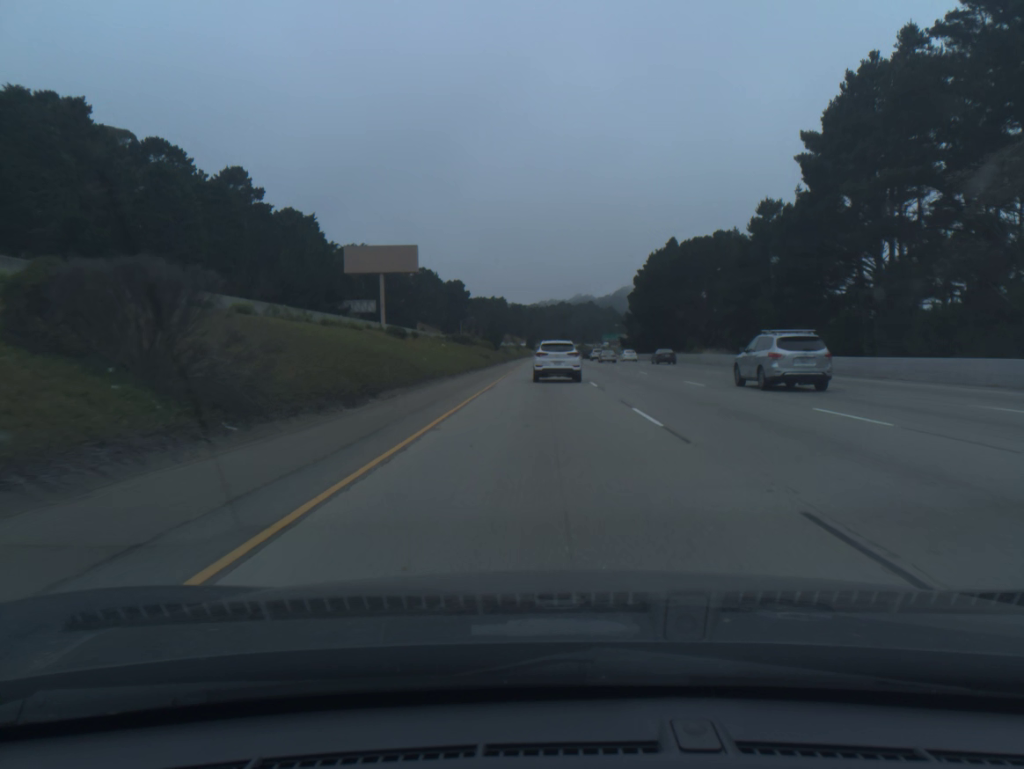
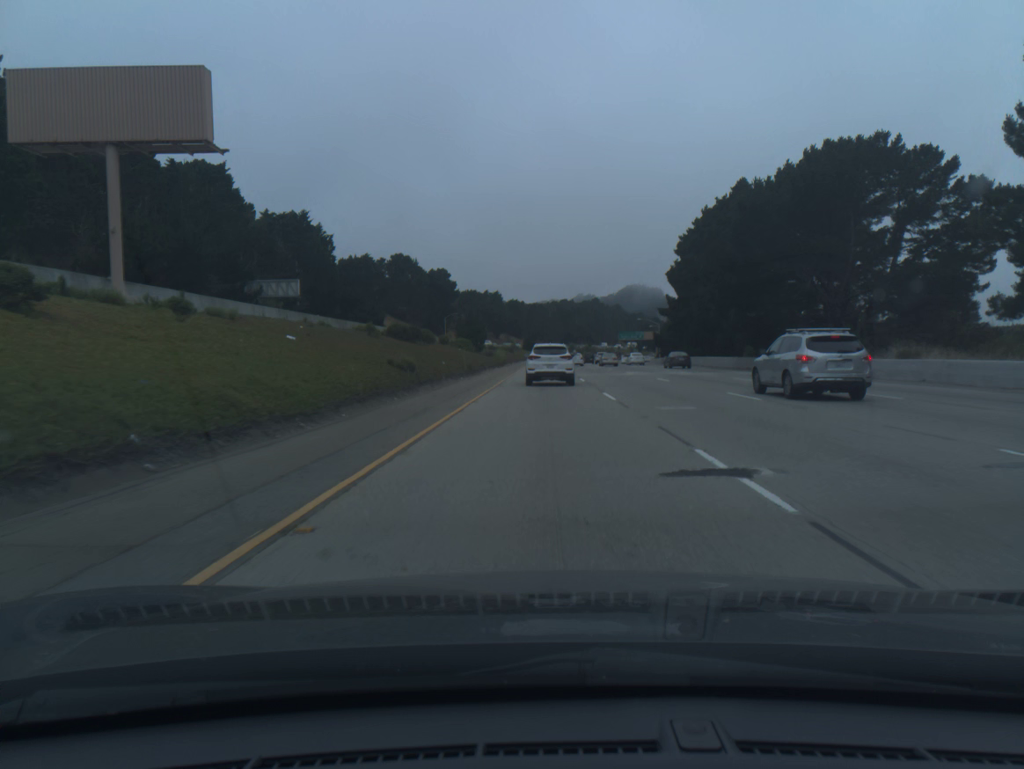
(-0.1, +50.5) m; 0°
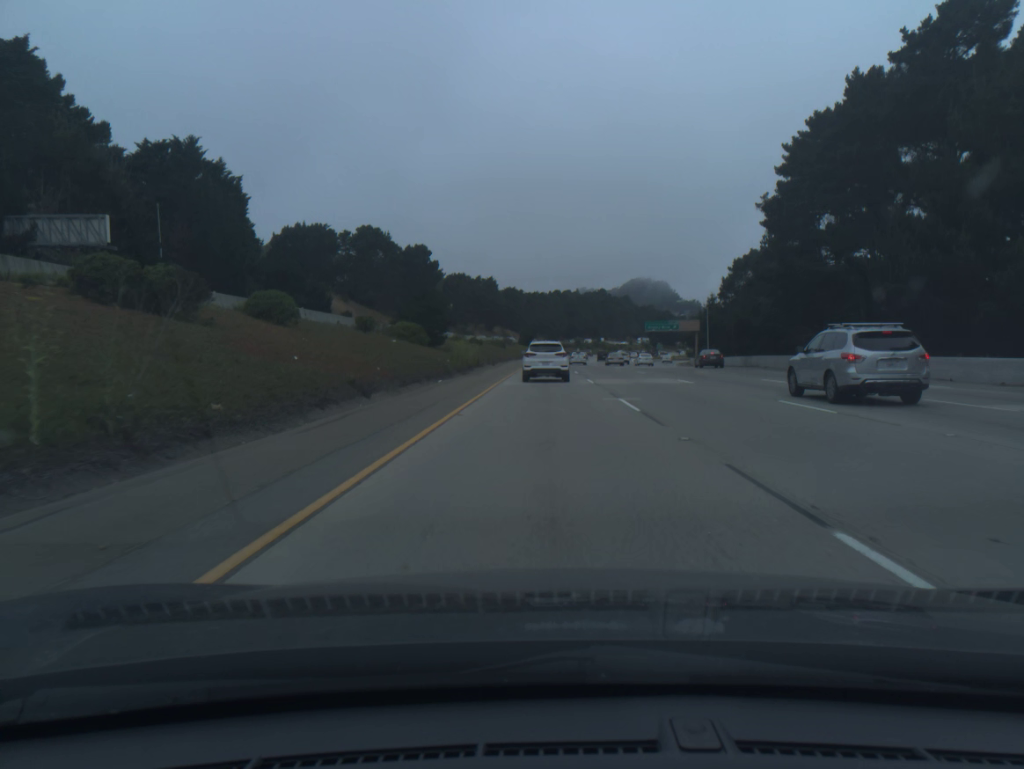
(0.0, +48.7) m; 0°
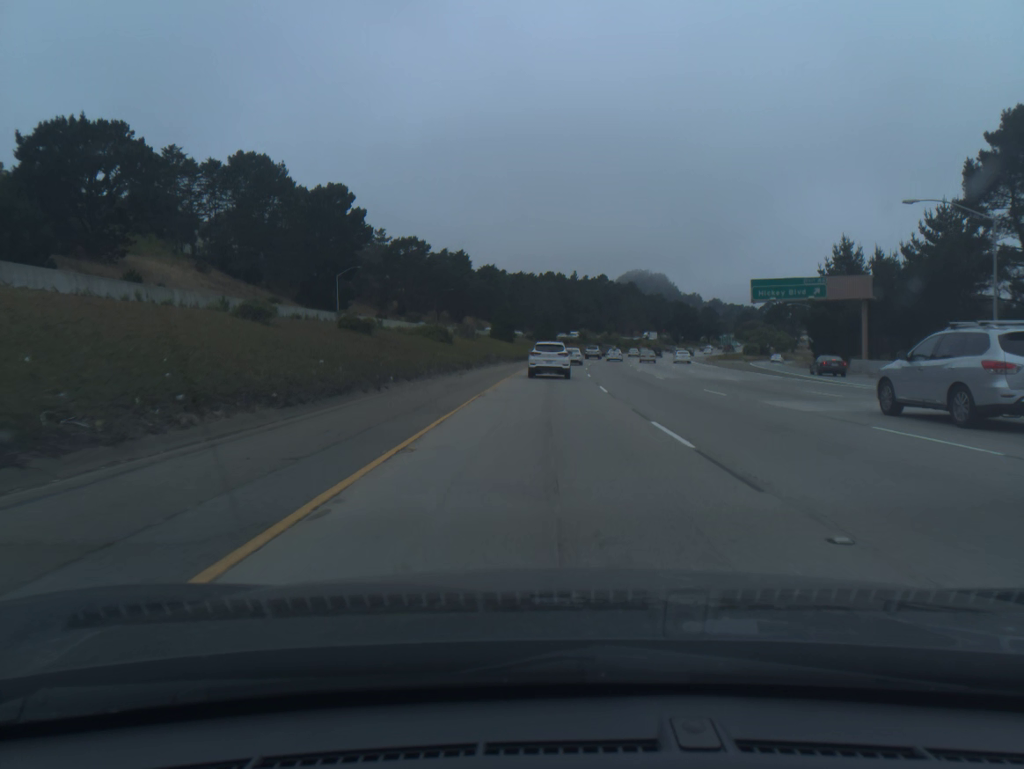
(+0.2, +78.8) m; +1°
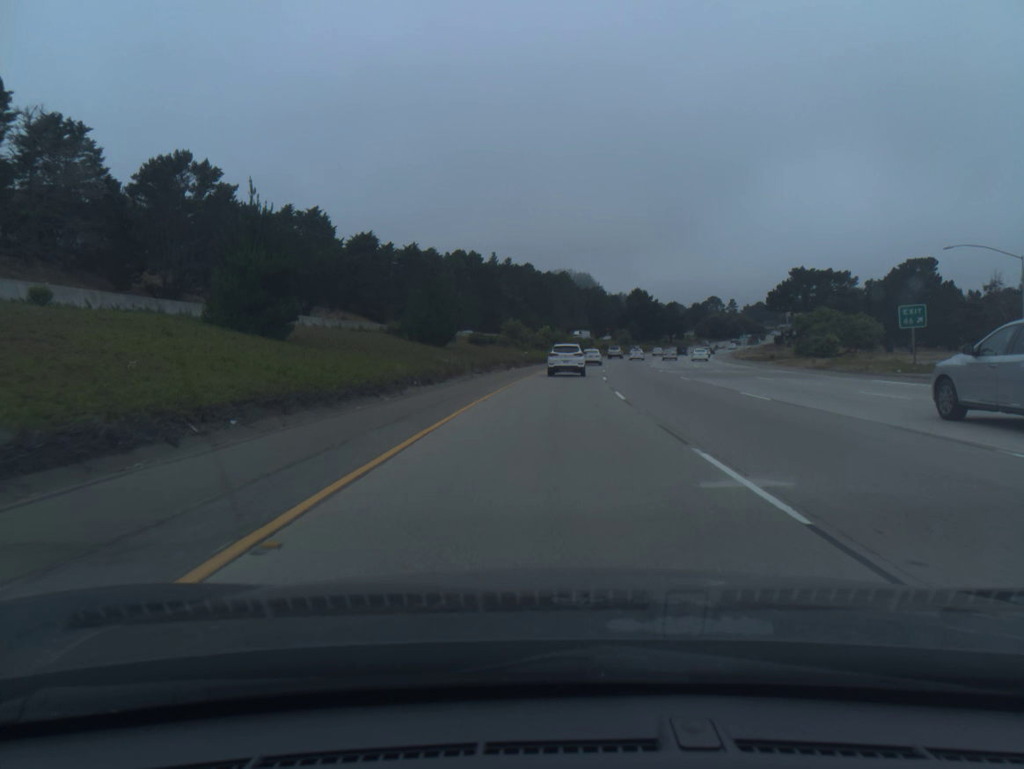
(+3.0, +77.3) m; +6°
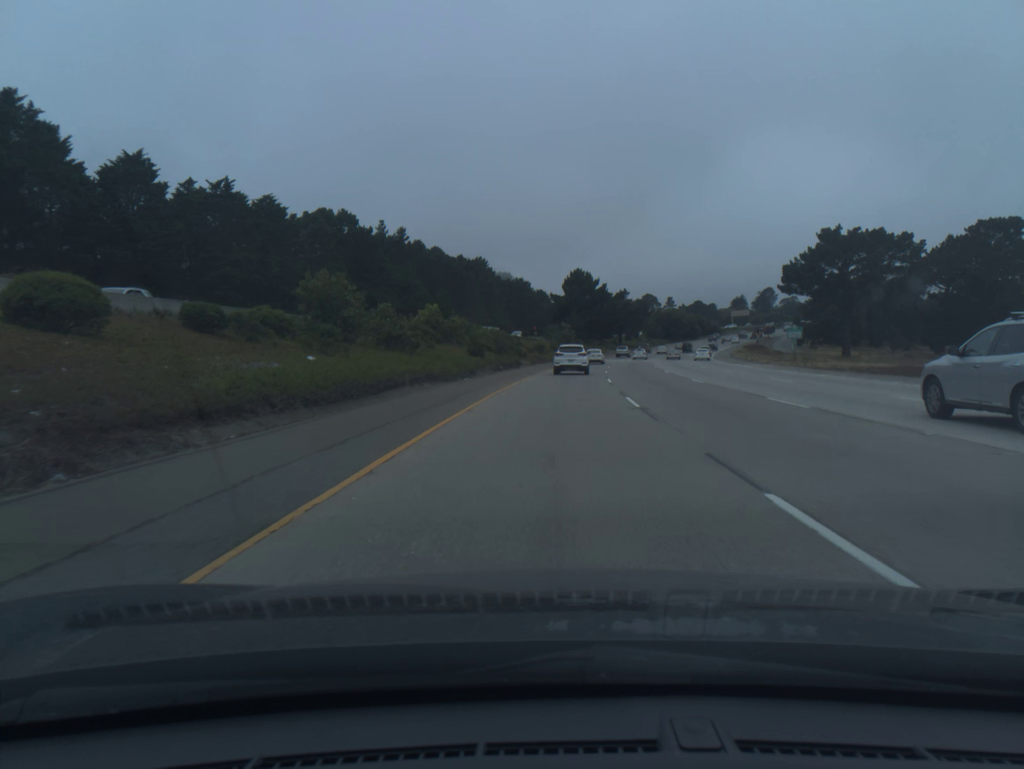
(+3.0, +61.6) m; +6°
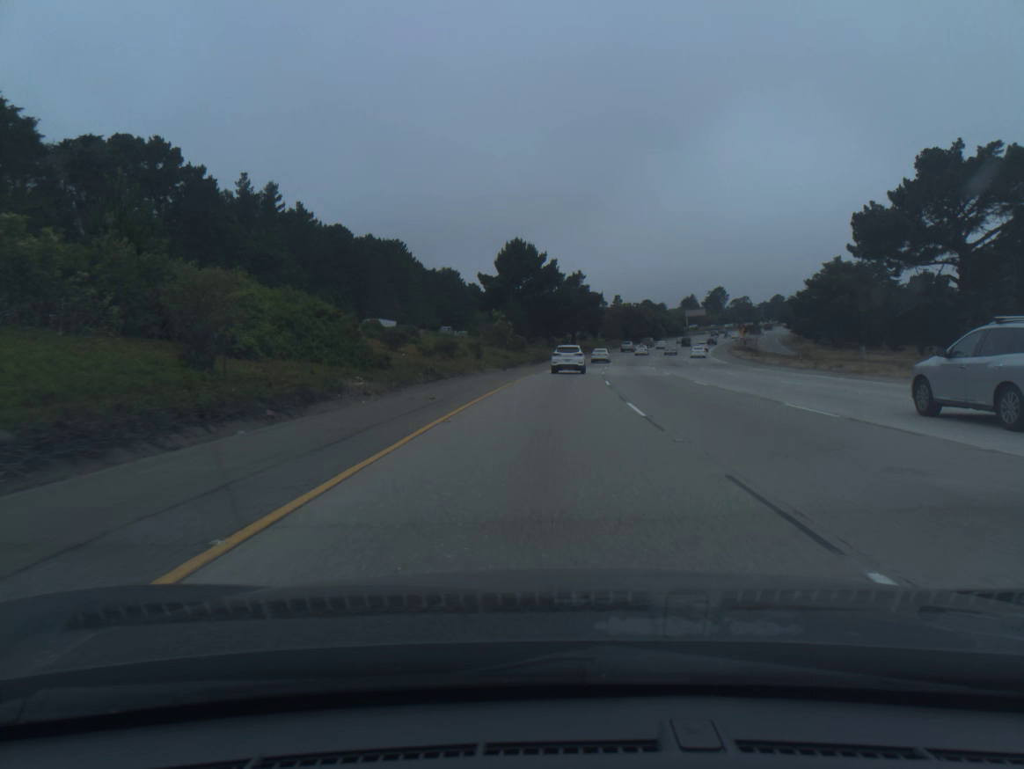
(+1.9, +46.2) m; +4°
